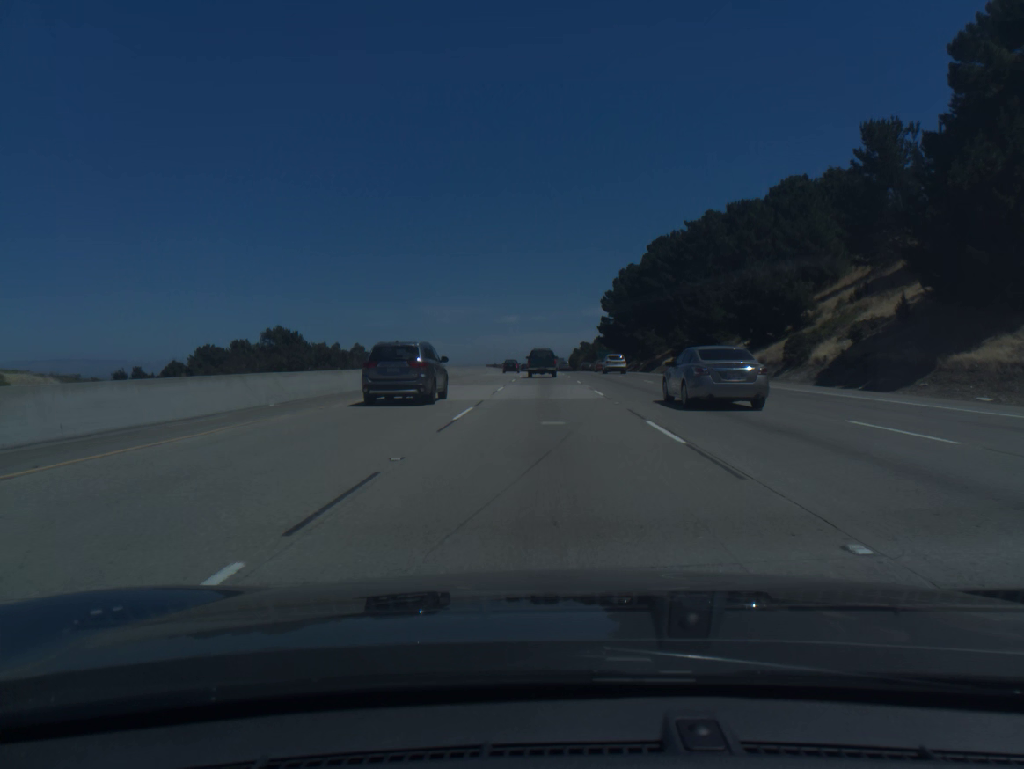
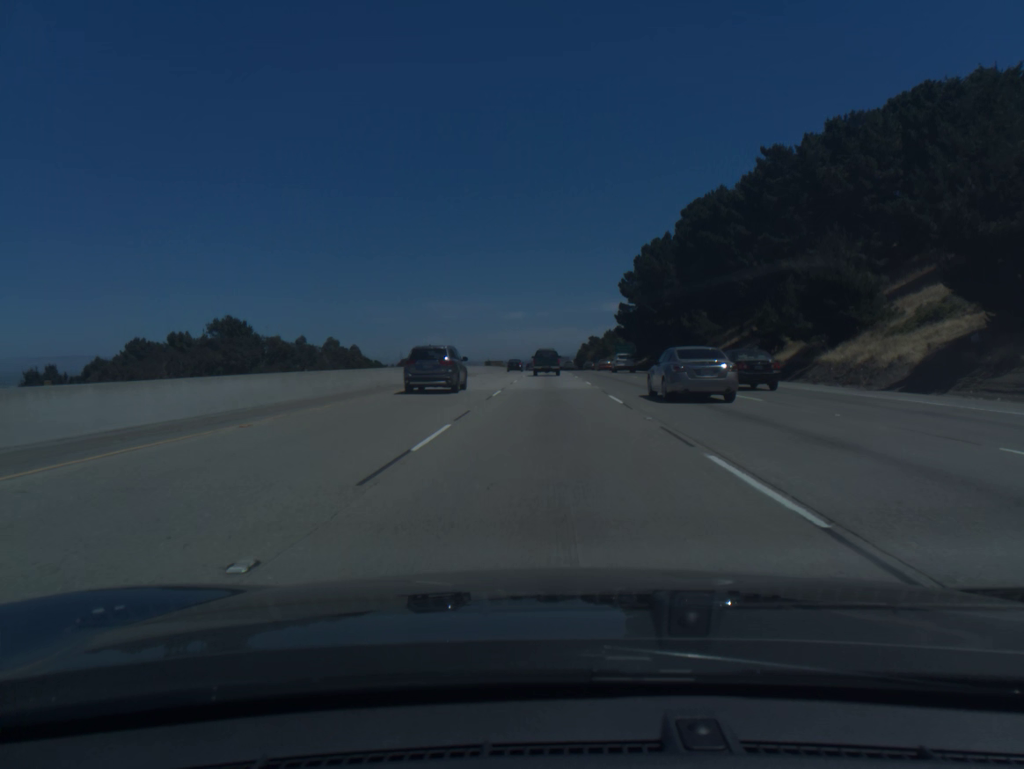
(-0.1, +34.5) m; 0°
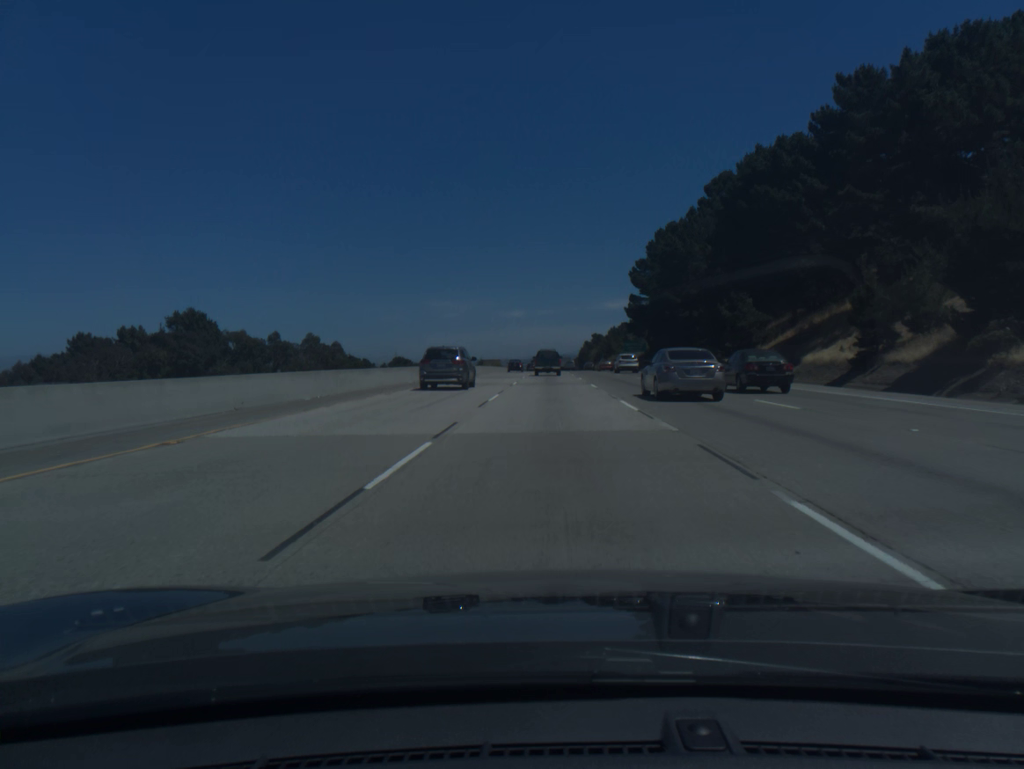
(0.0, +17.5) m; 0°
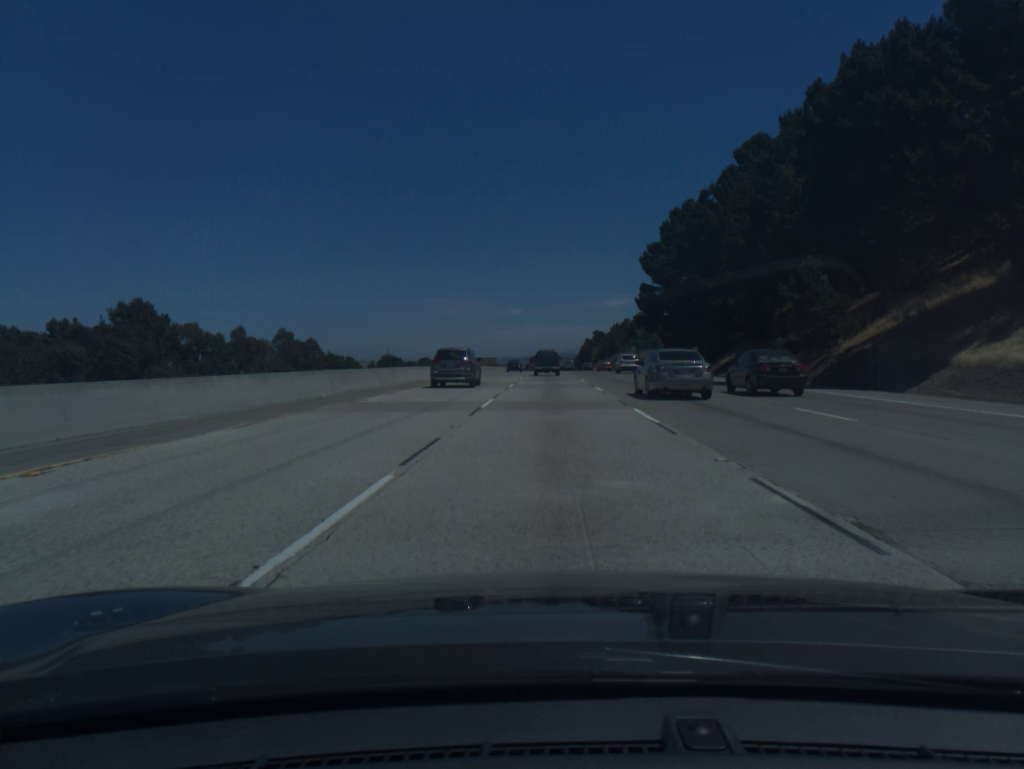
(0.0, +17.6) m; 0°
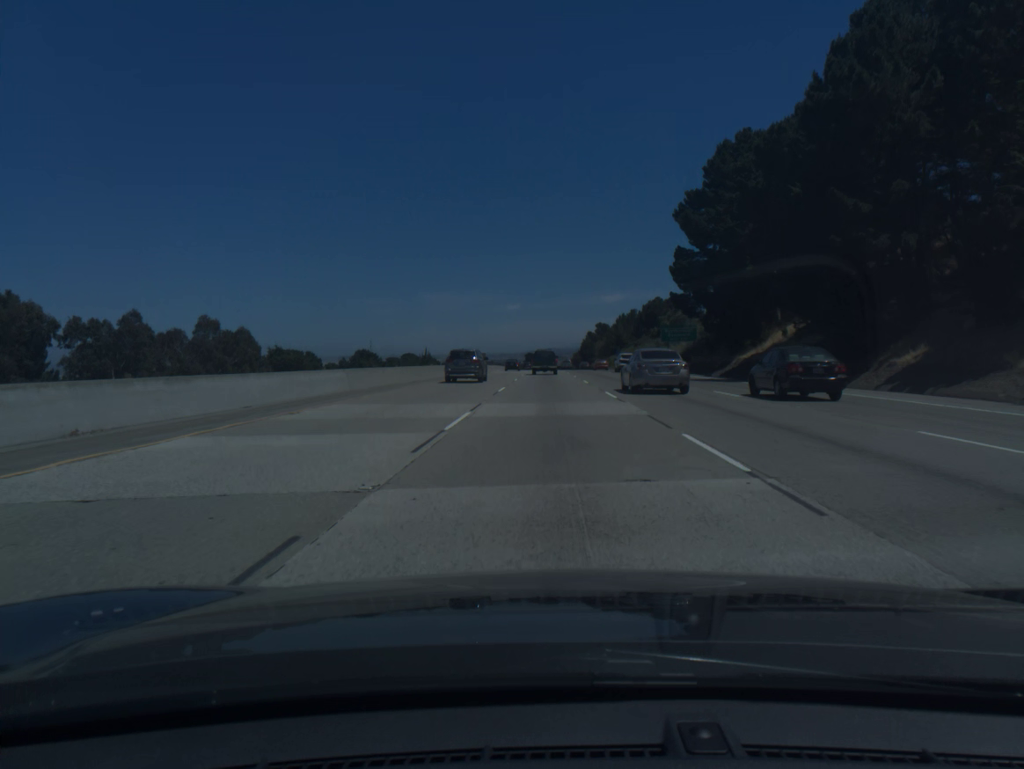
(0.0, +35.5) m; 0°
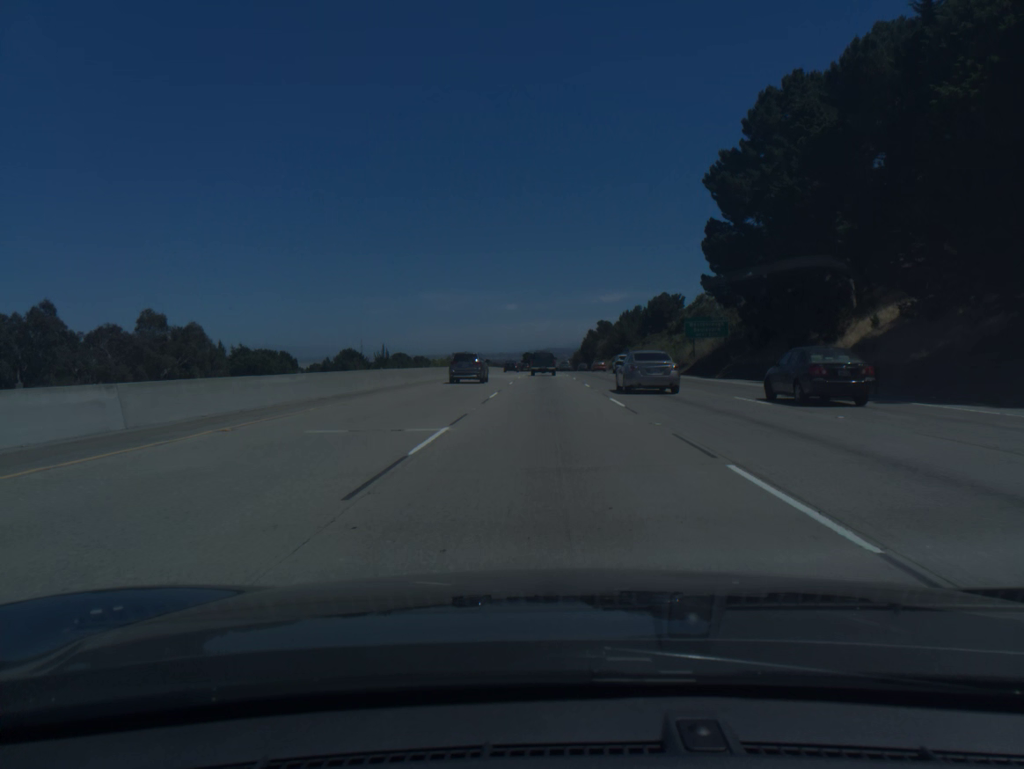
(0.0, +17.8) m; 0°
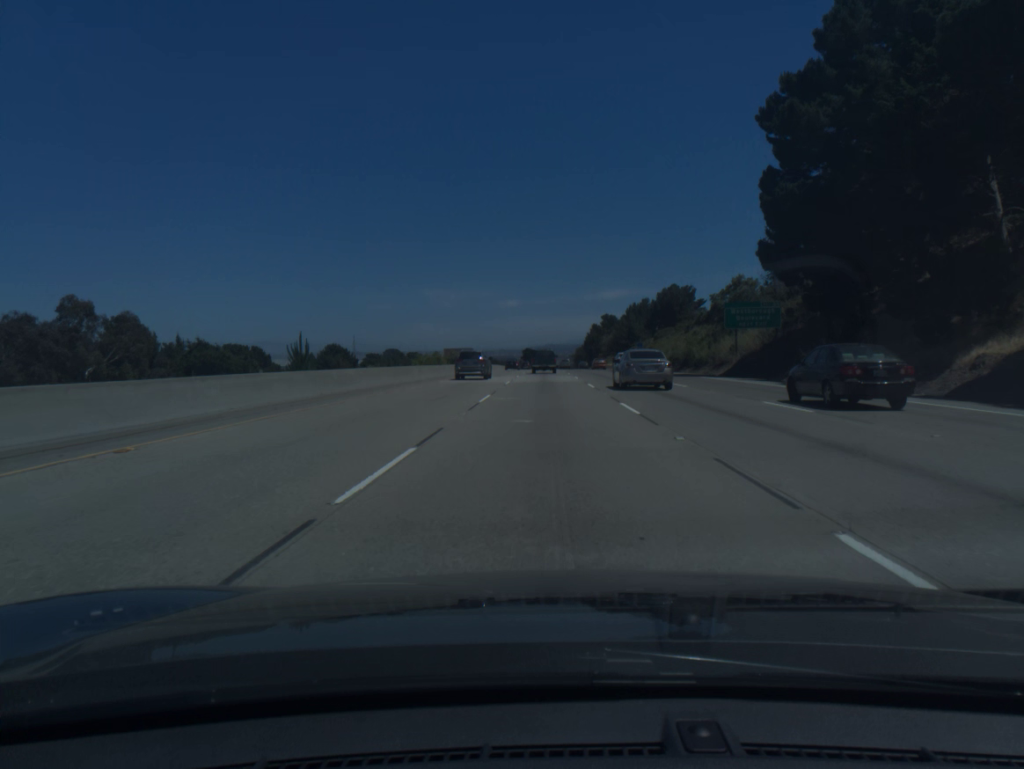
(0.0, +17.9) m; 0°
